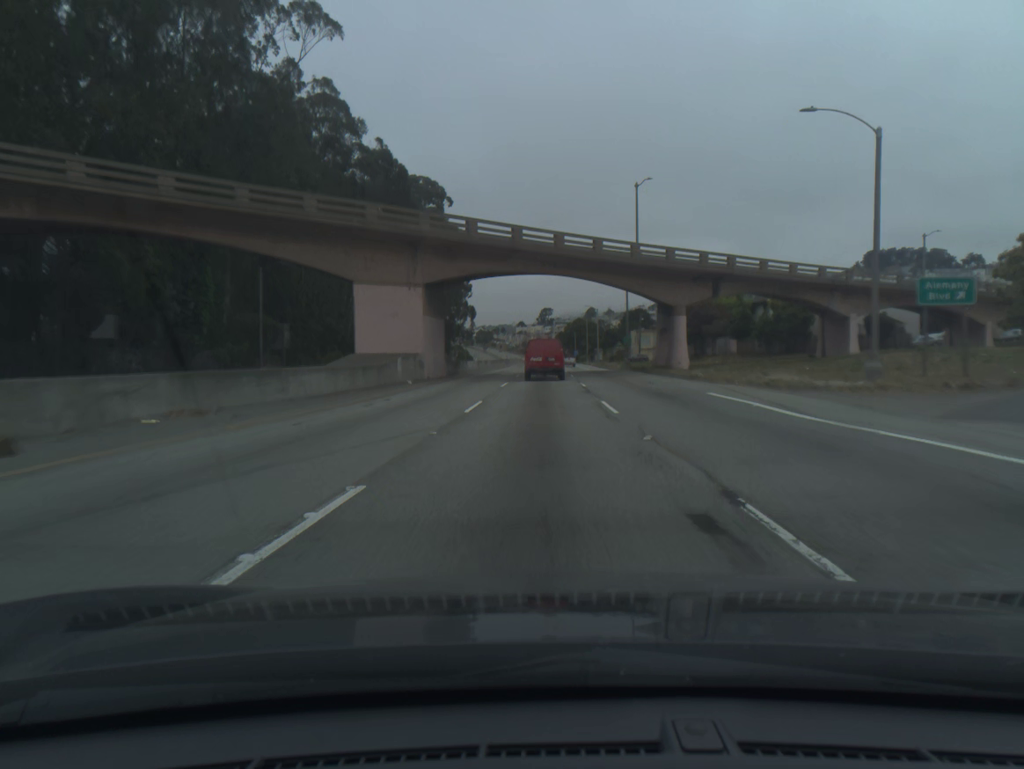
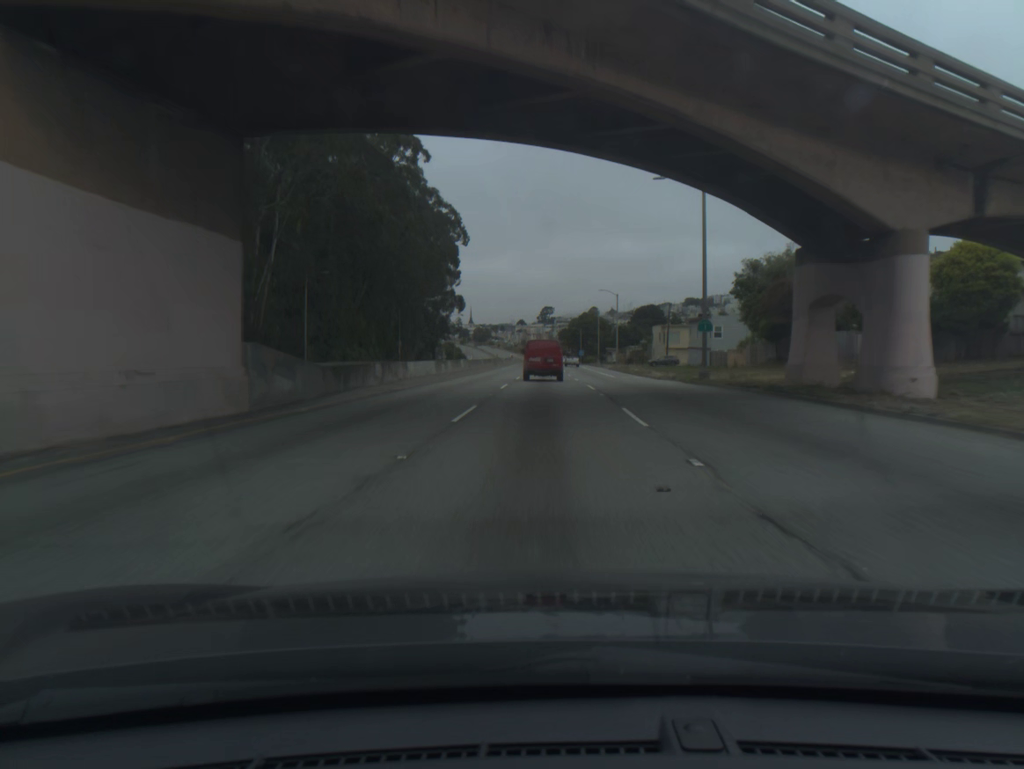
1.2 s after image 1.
(0.0, +32.9) m; 0°
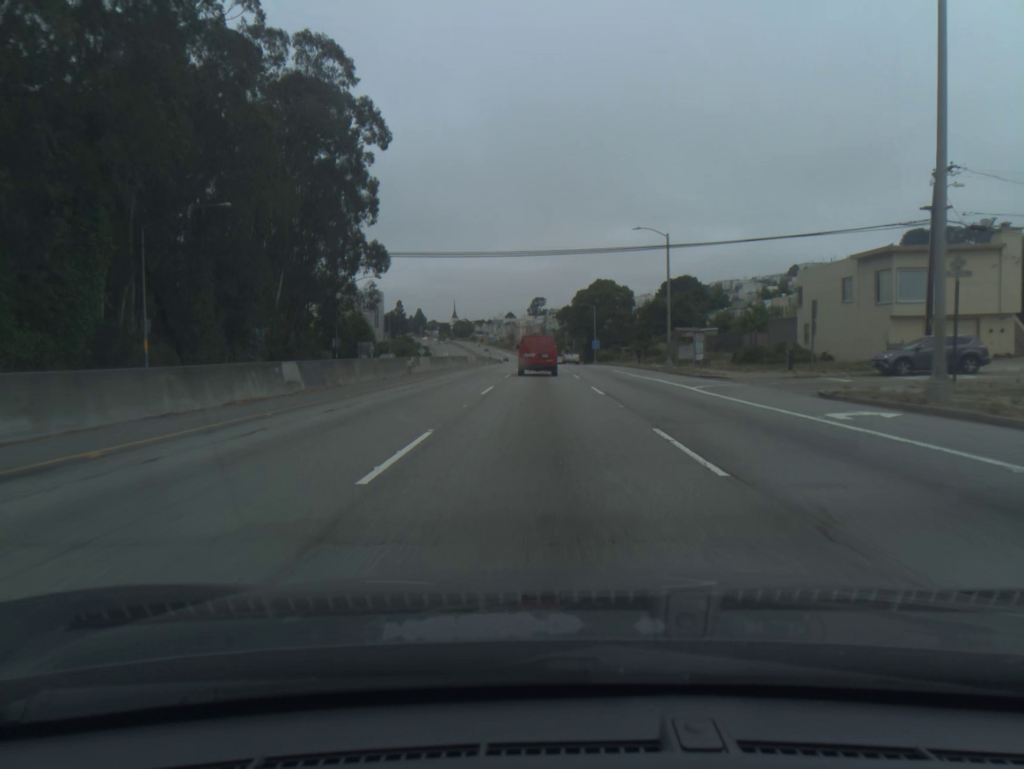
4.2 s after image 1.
(+0.4, +80.4) m; +1°
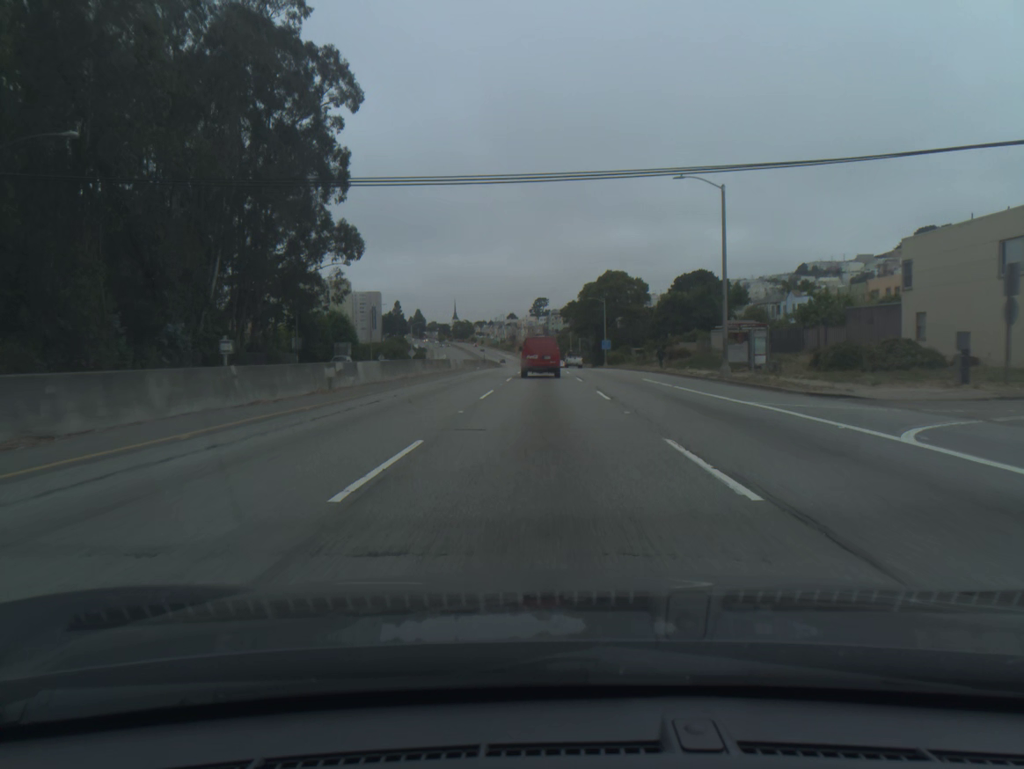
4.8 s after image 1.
(0.0, +15.8) m; 0°
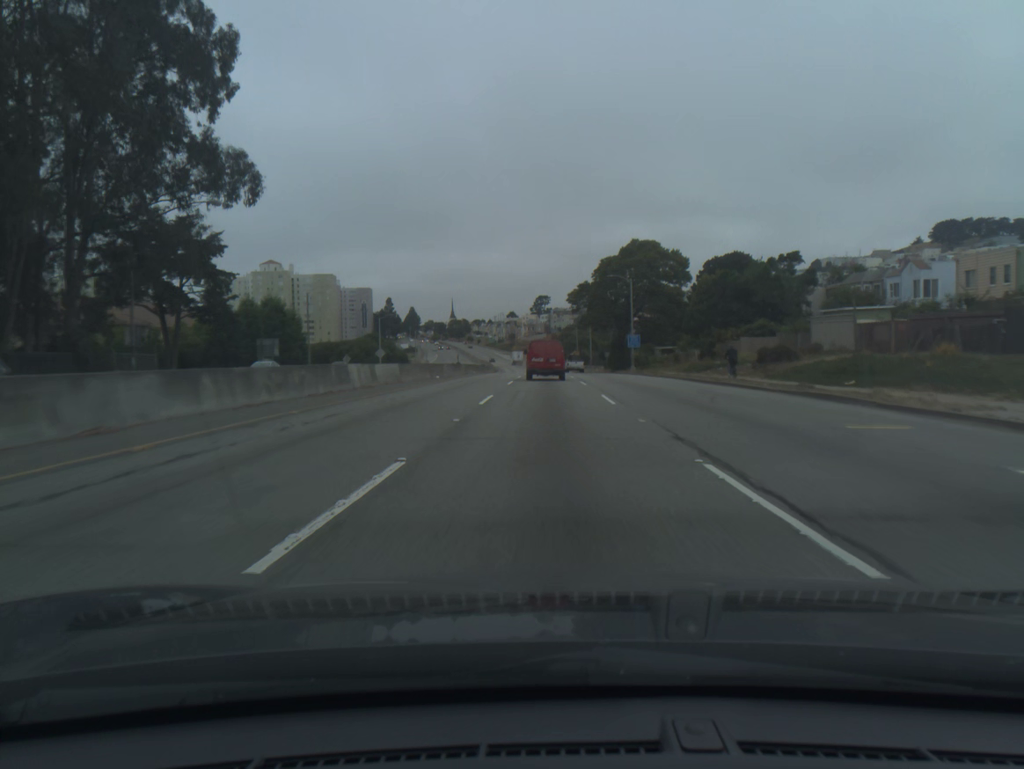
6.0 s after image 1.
(-0.1, +31.4) m; 0°
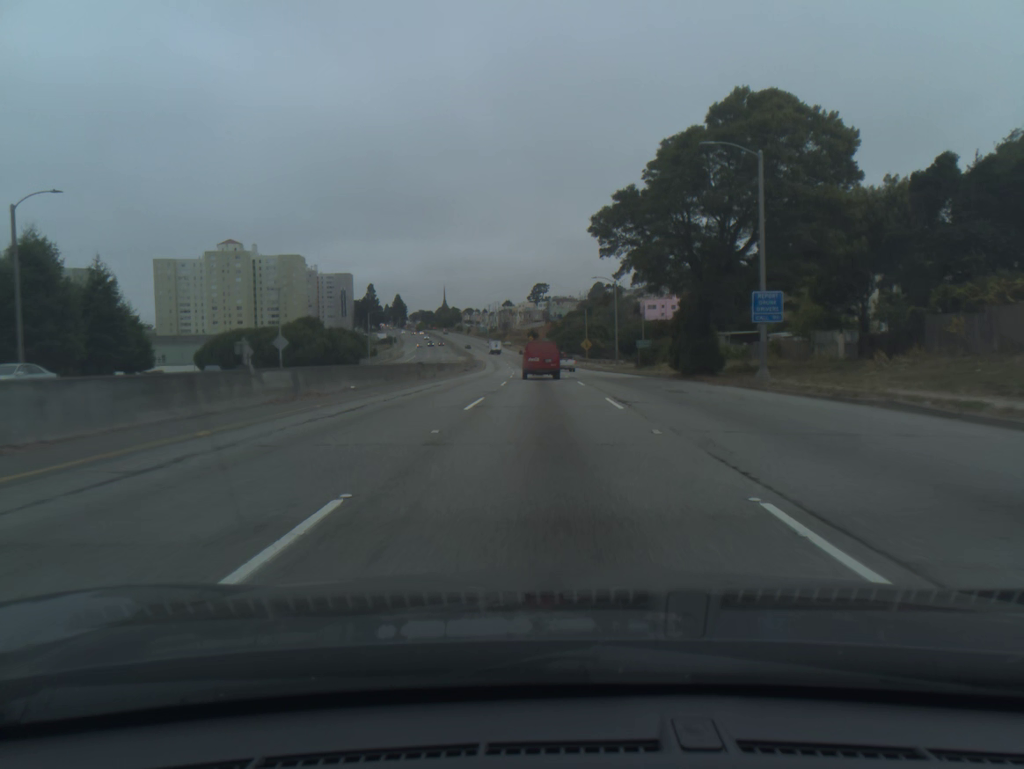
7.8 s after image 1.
(+0.1, +46.6) m; 0°
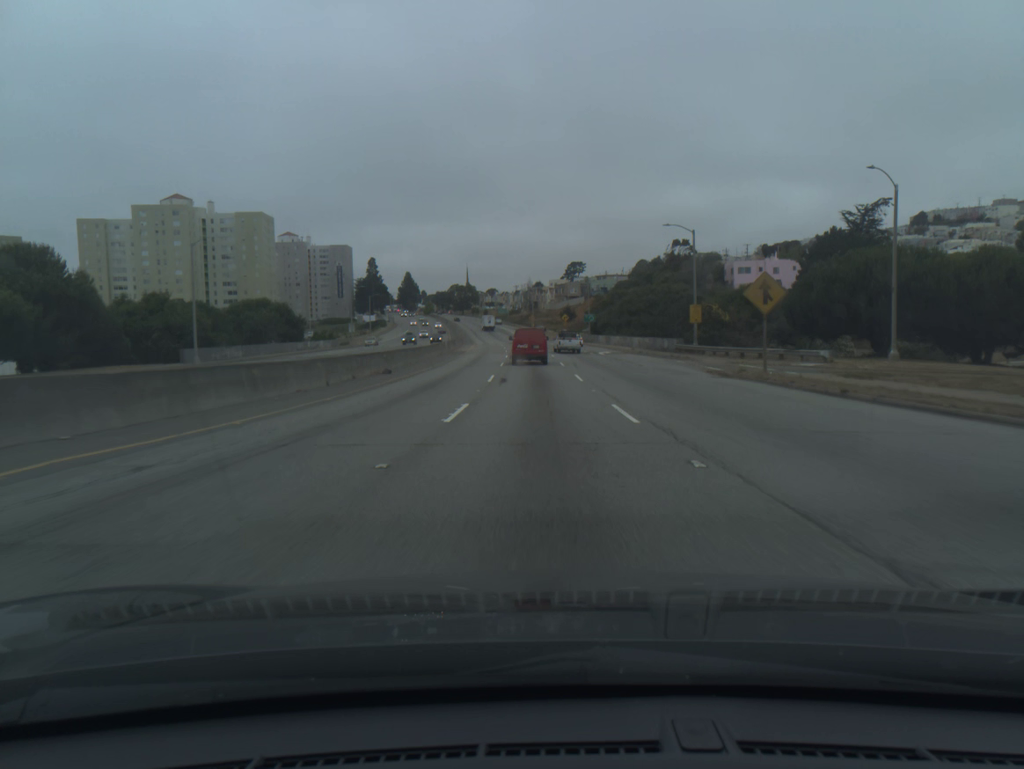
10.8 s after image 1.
(-1.3, +77.2) m; -3°
